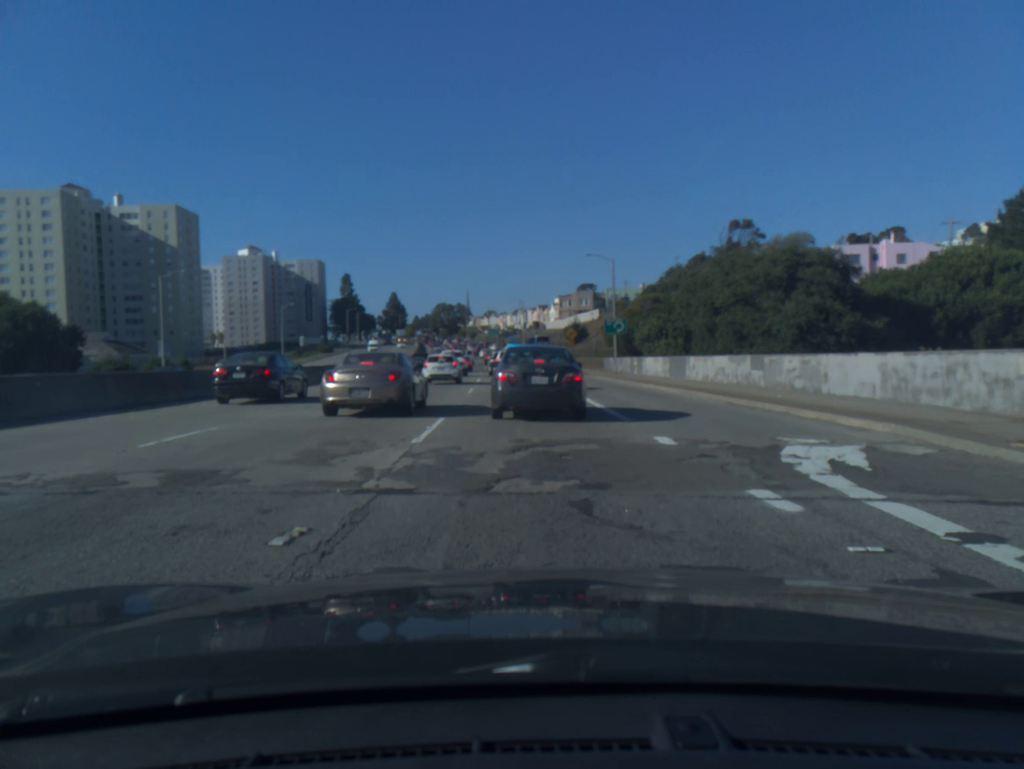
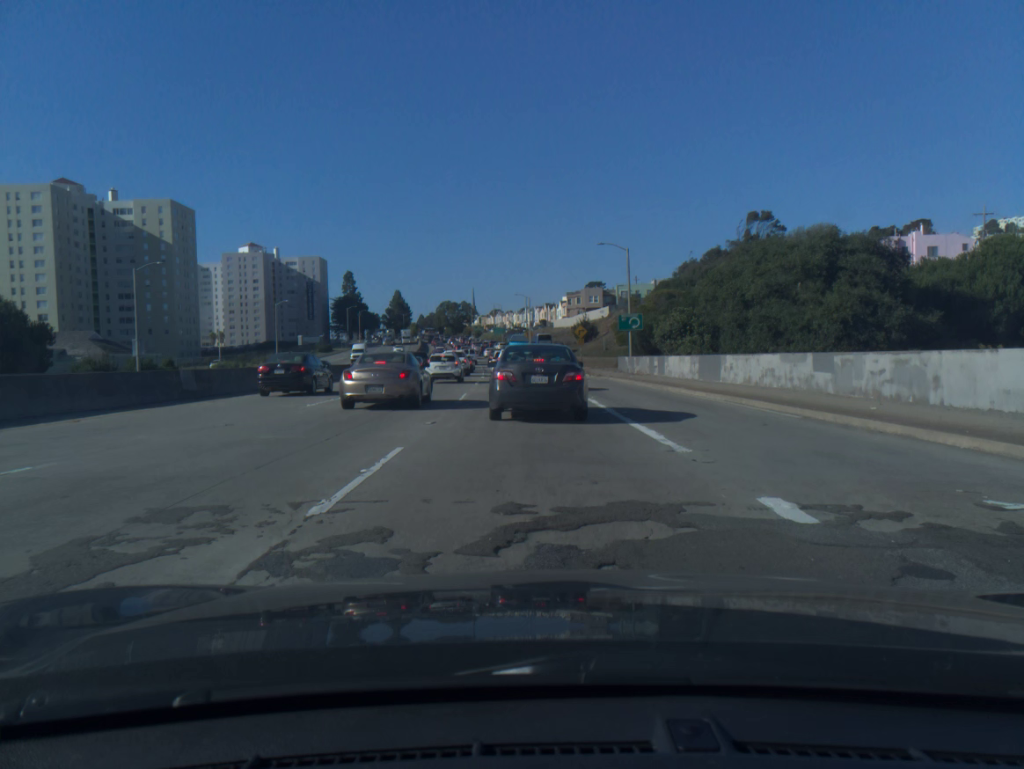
(0.0, +5.1) m; -1°
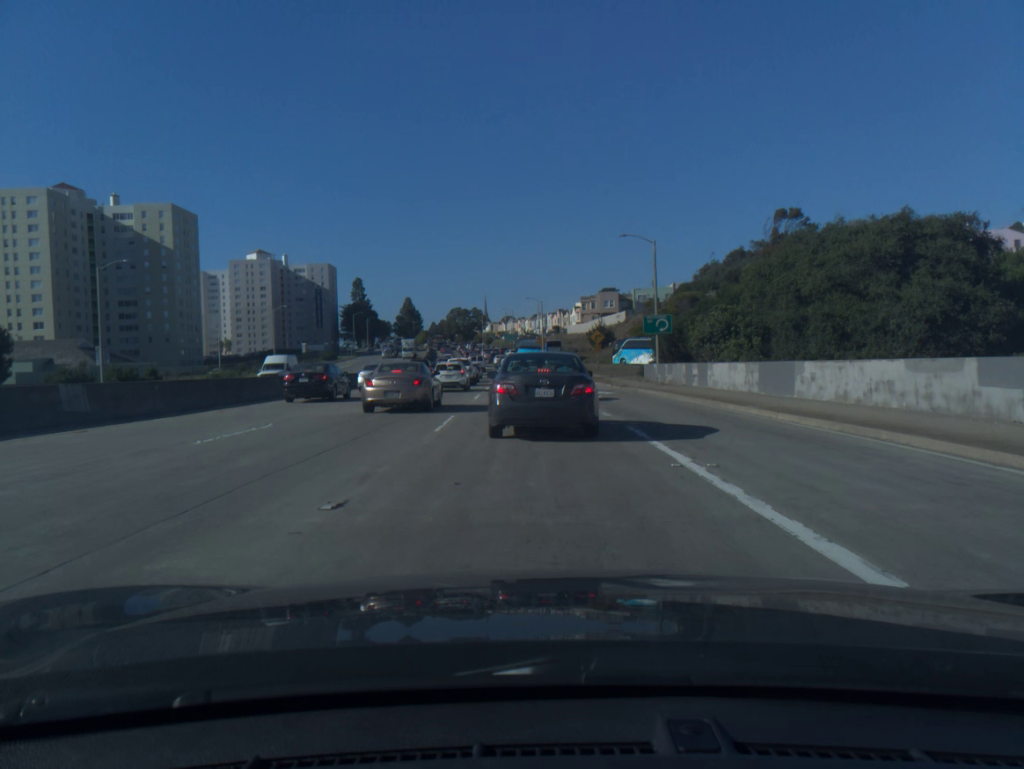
(0.0, +7.3) m; 0°
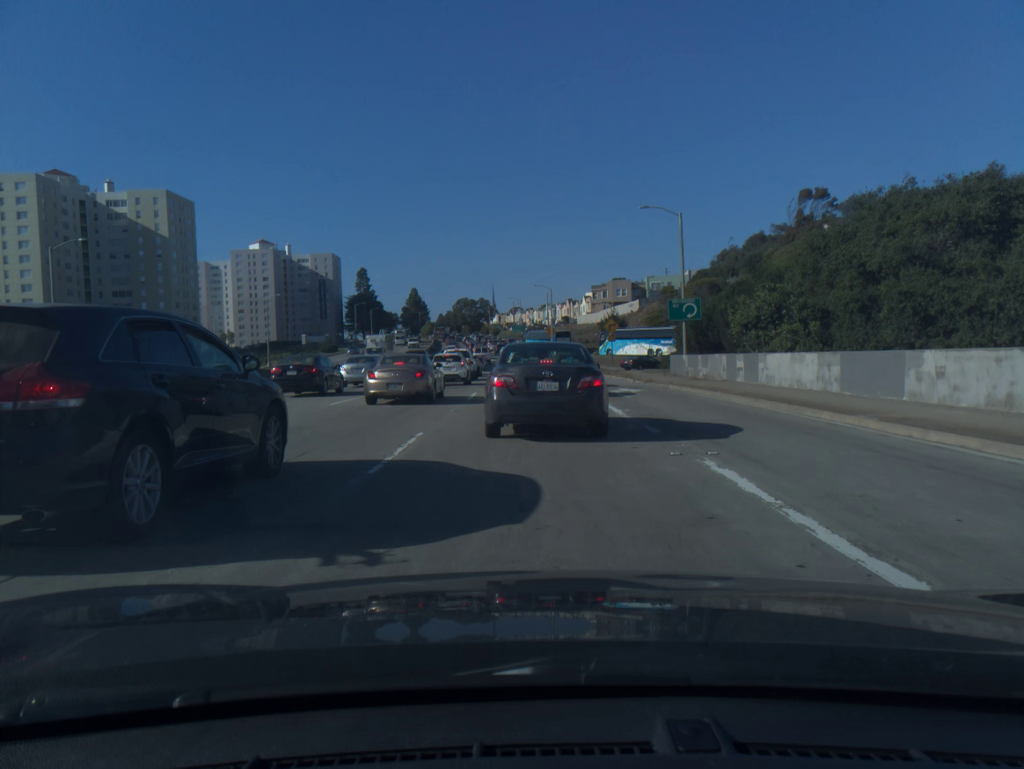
(-0.1, +6.3) m; -1°
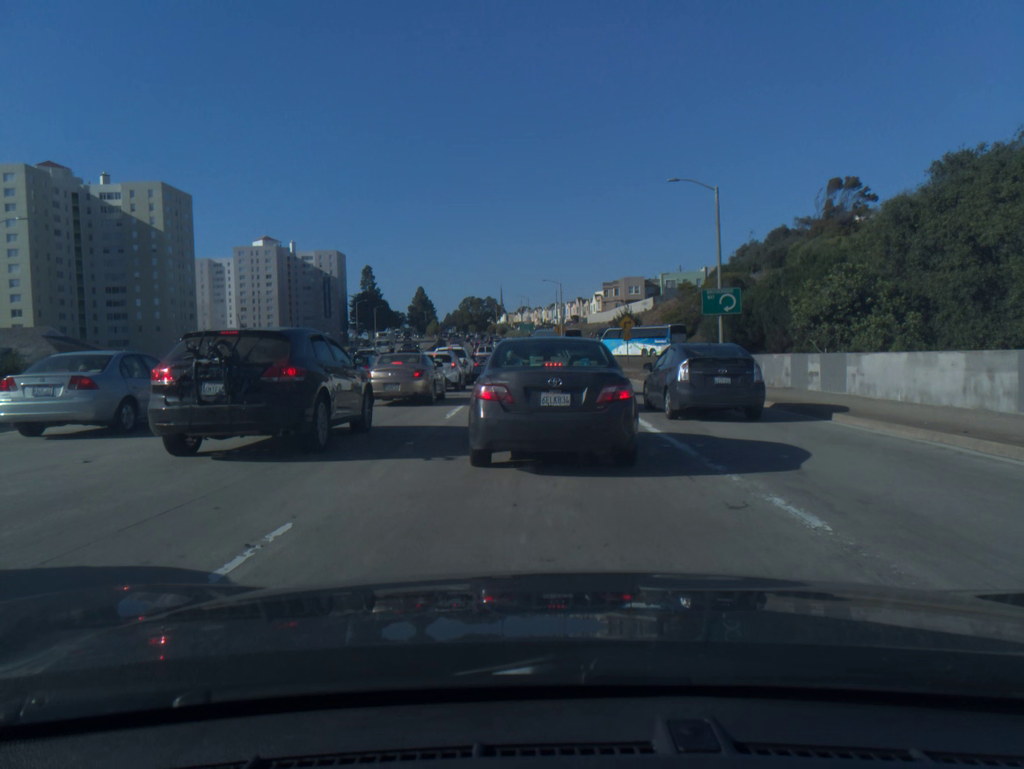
(0.0, +7.0) m; -1°
